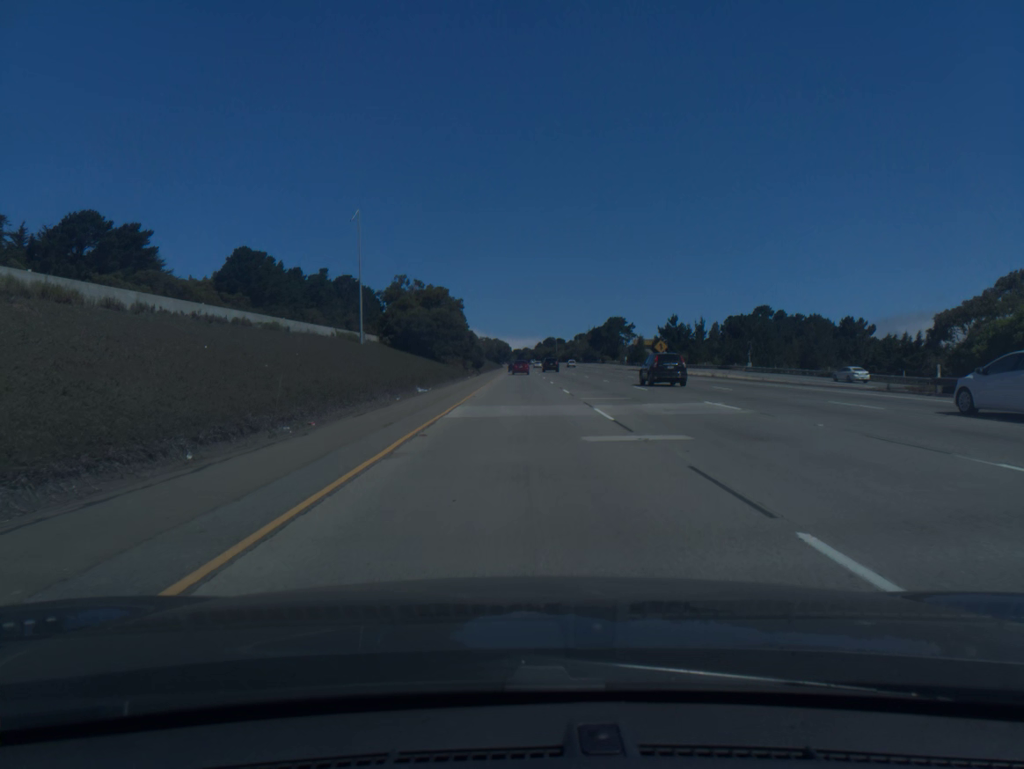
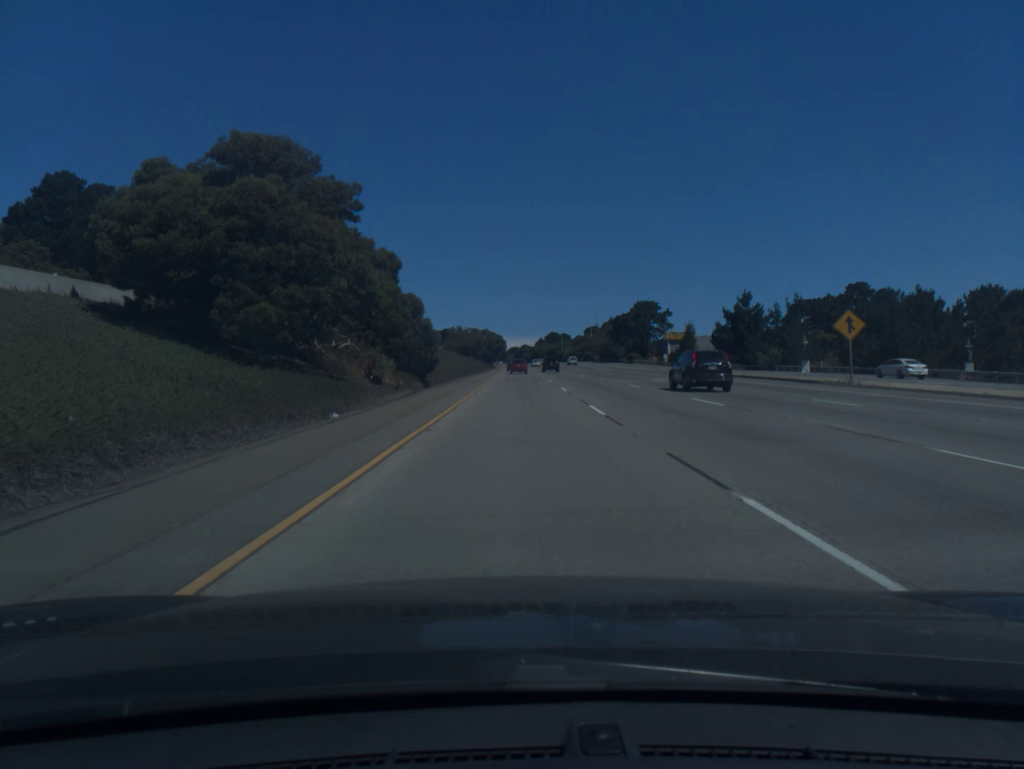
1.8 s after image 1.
(+0.1, +57.0) m; 0°
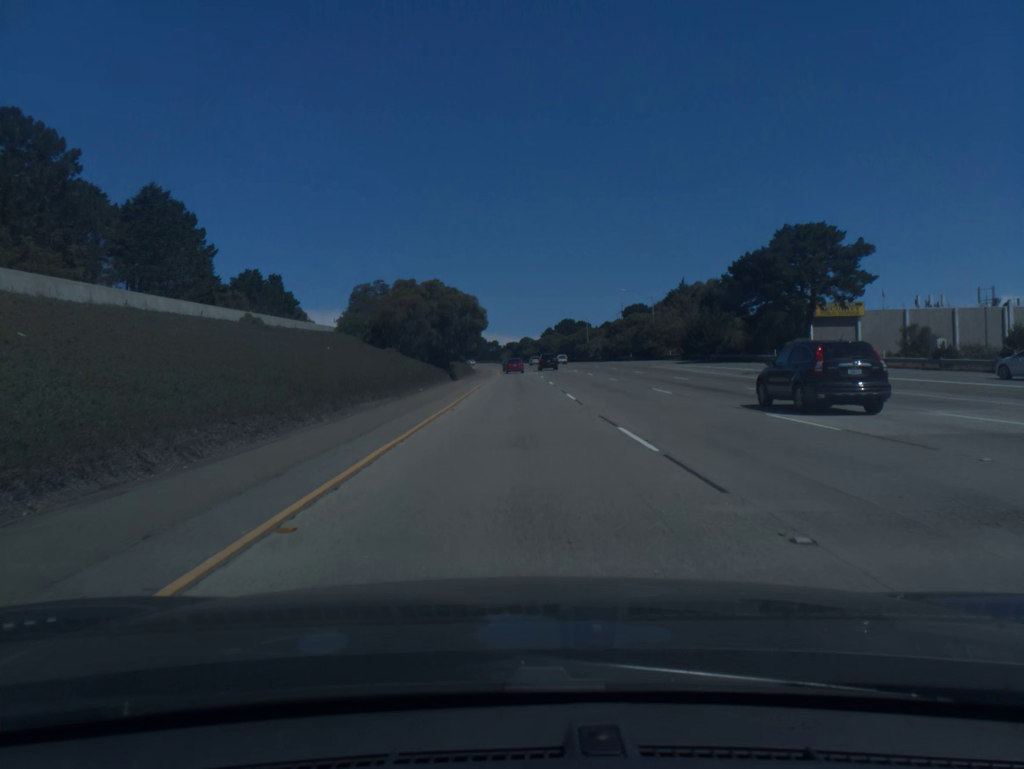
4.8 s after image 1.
(+0.3, +95.3) m; 0°
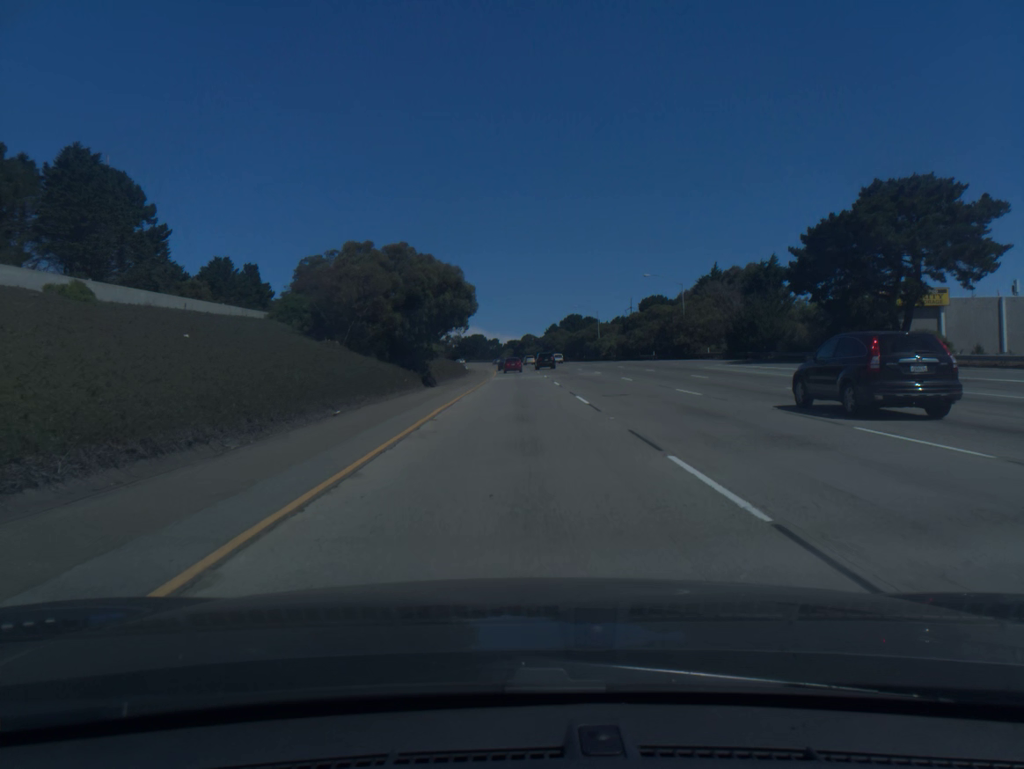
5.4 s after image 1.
(0.0, +19.1) m; 0°
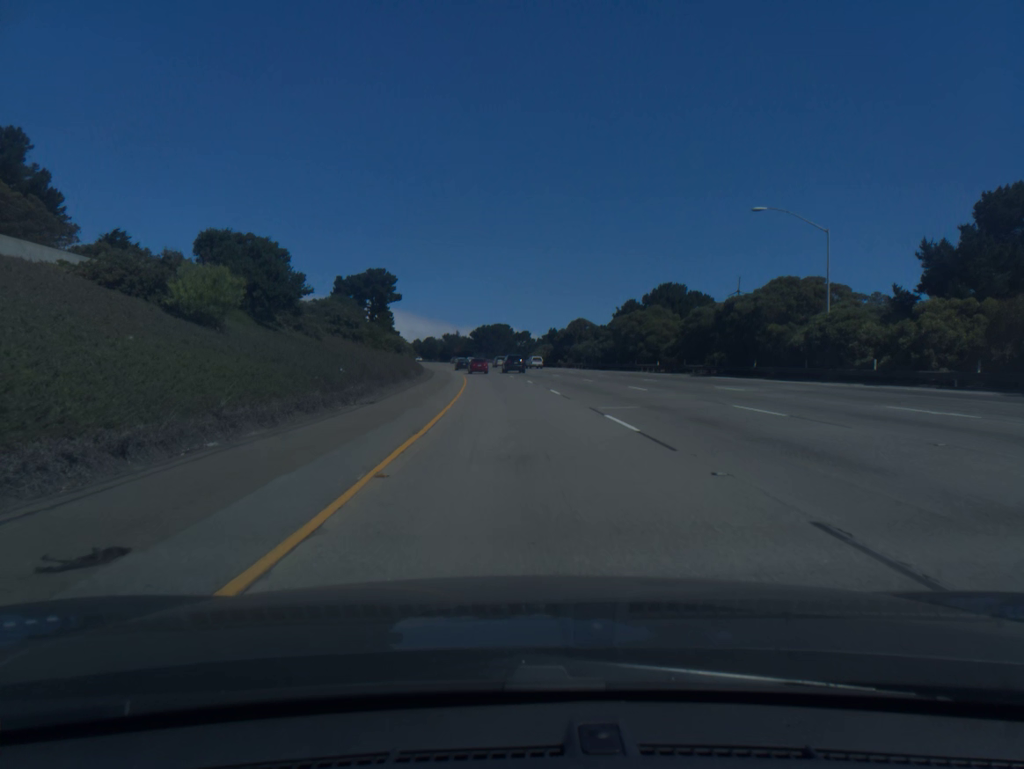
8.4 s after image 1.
(-1.2, +94.8) m; -2°
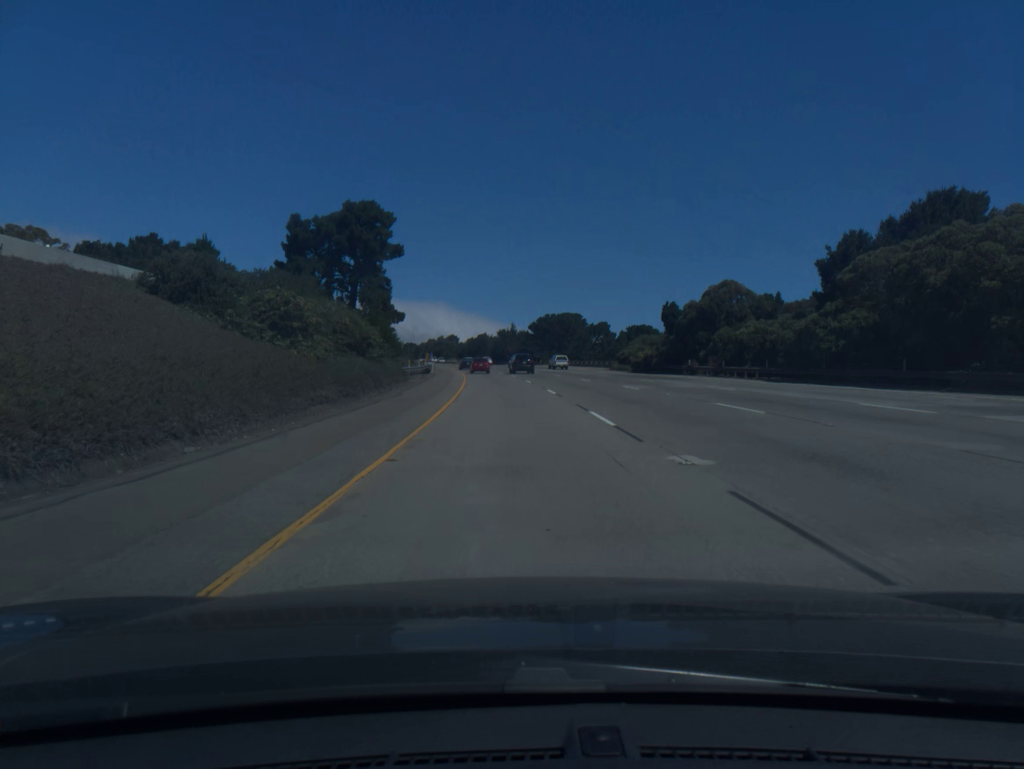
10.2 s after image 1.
(-2.1, +56.7) m; -5°
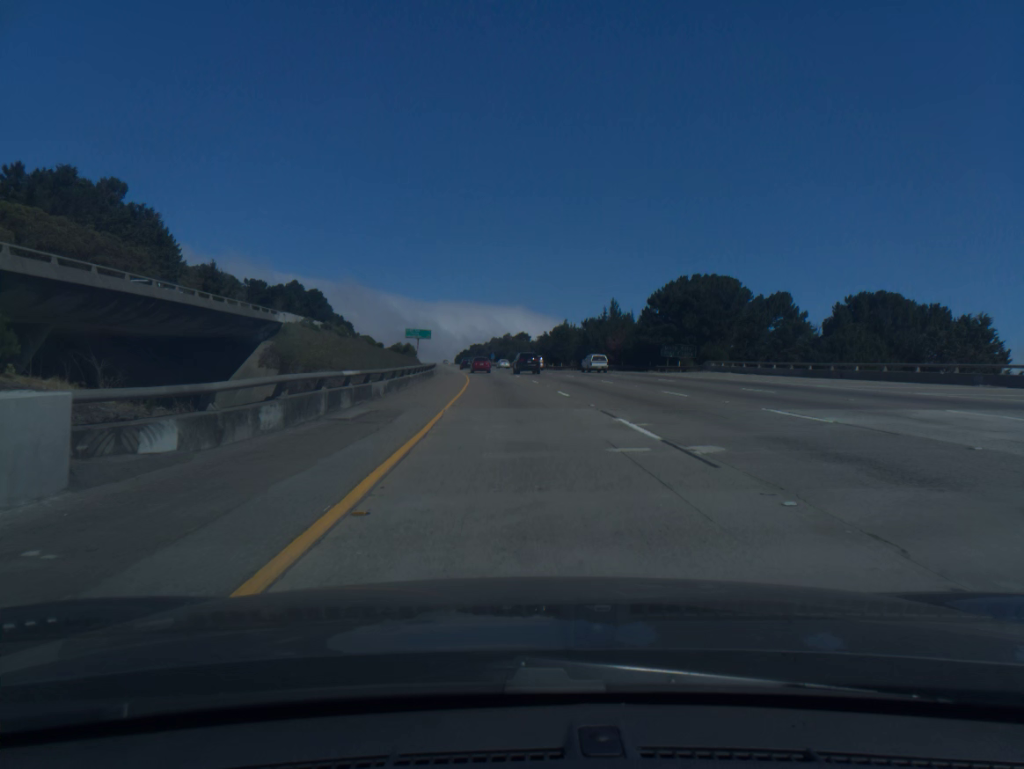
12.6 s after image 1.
(-4.0, +75.6) m; -5°
